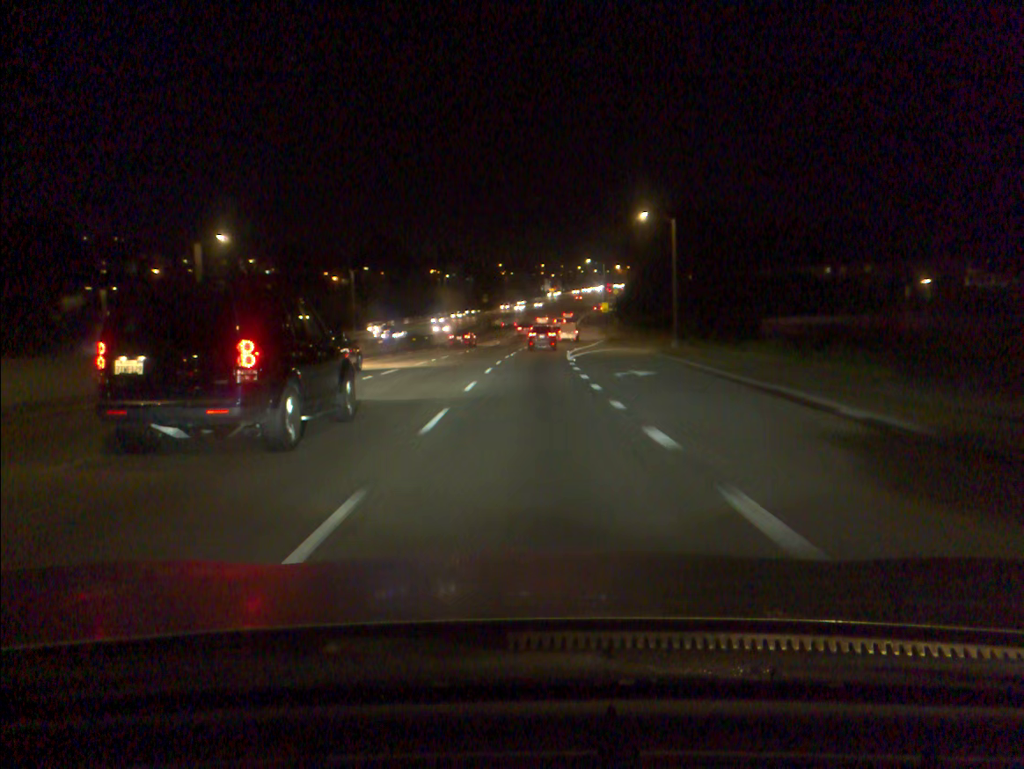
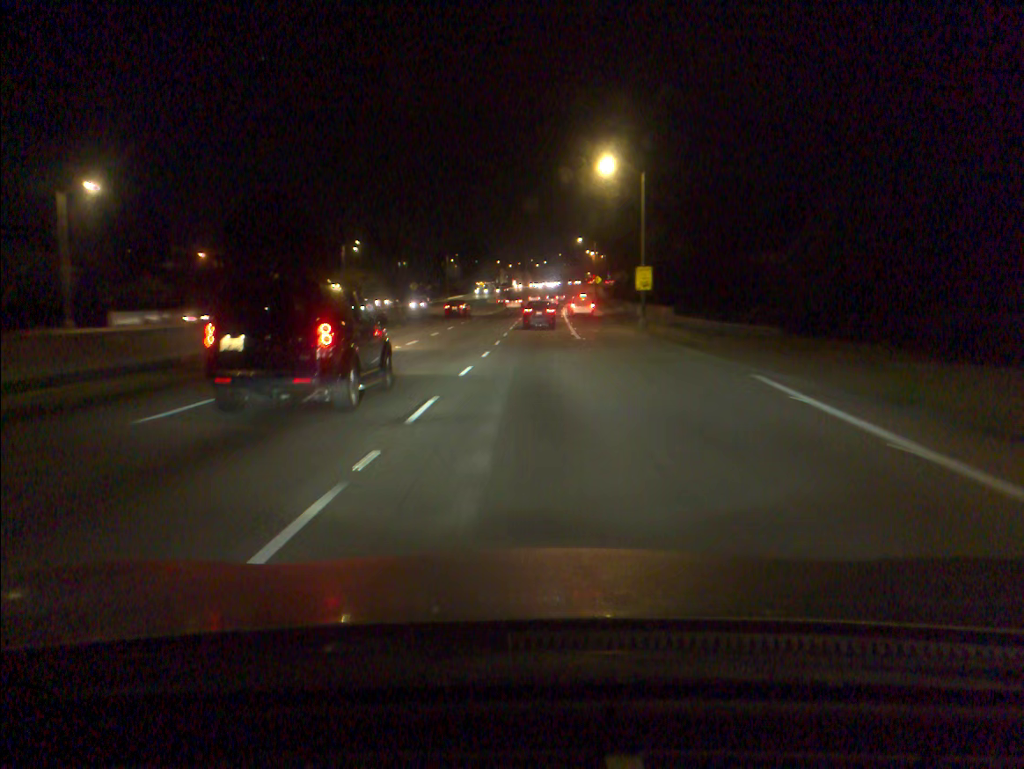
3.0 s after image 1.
(+1.9, +66.8) m; +3°
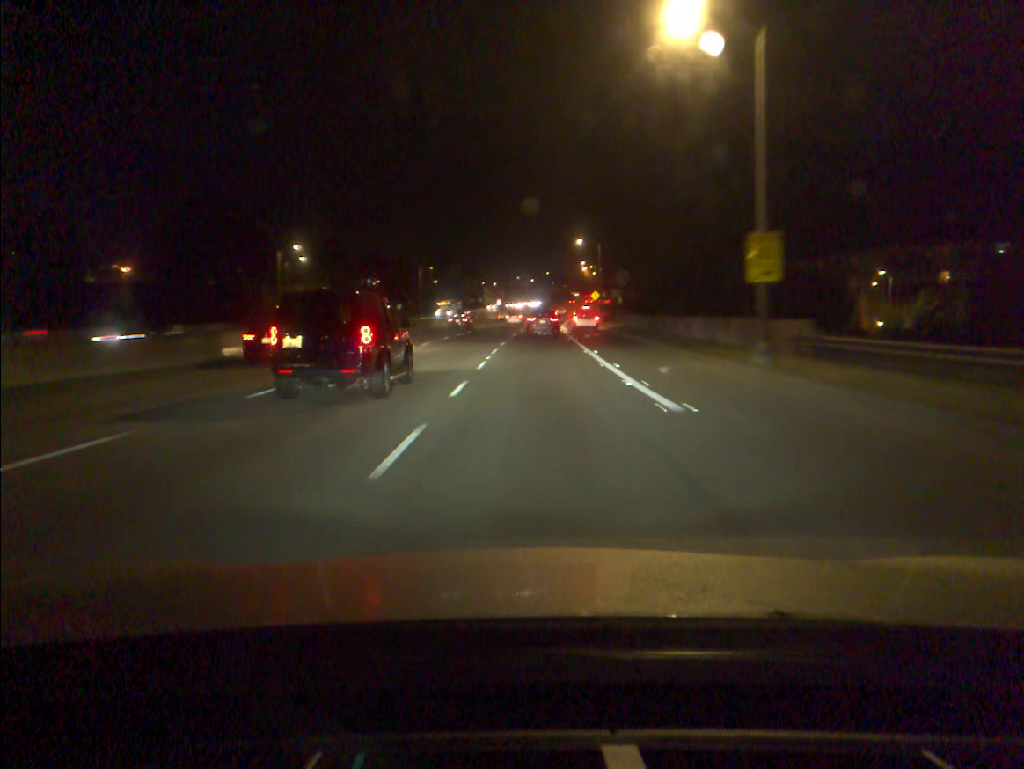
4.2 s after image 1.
(+0.2, +25.5) m; +1°
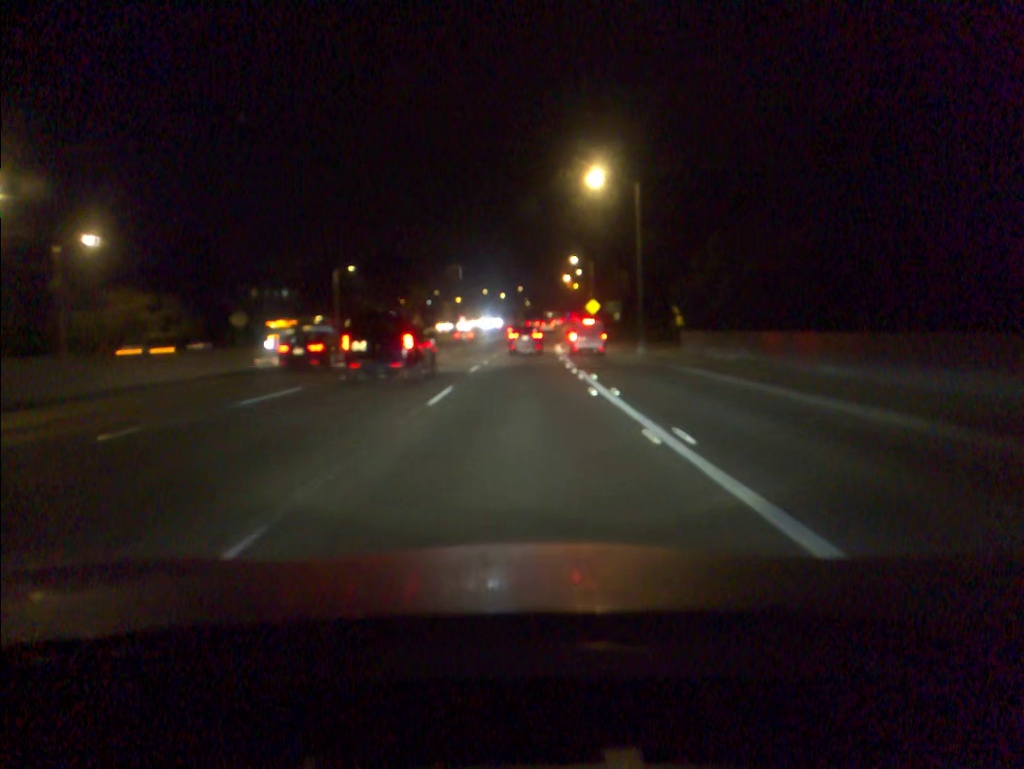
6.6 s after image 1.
(+1.1, +50.2) m; +2°
